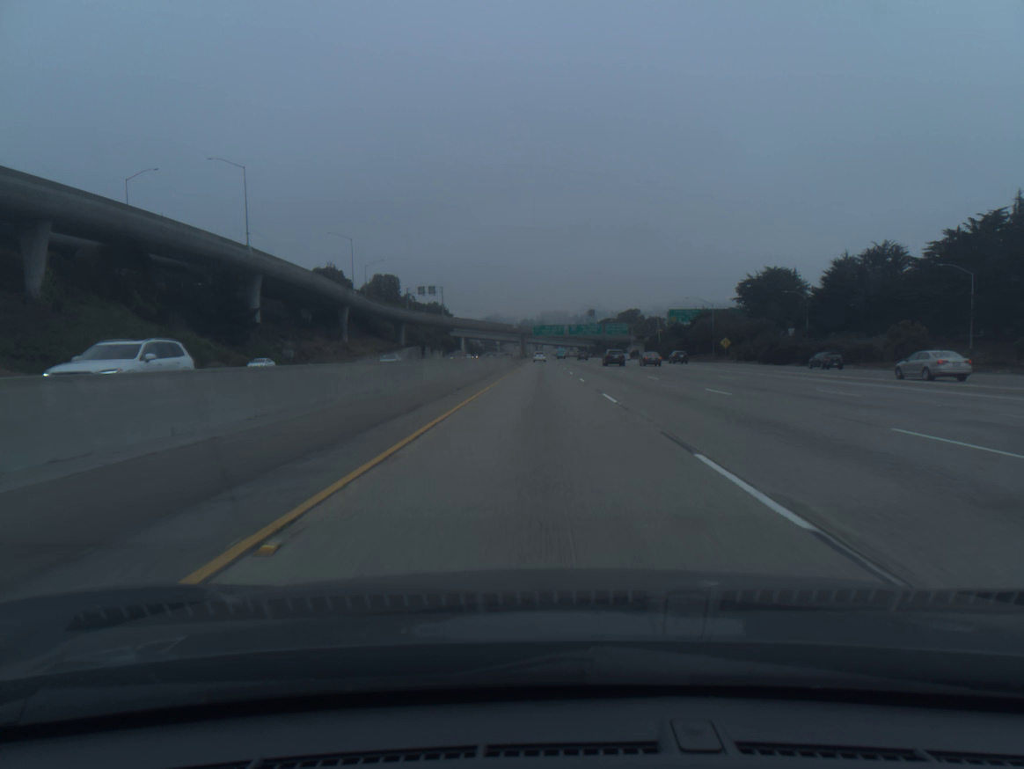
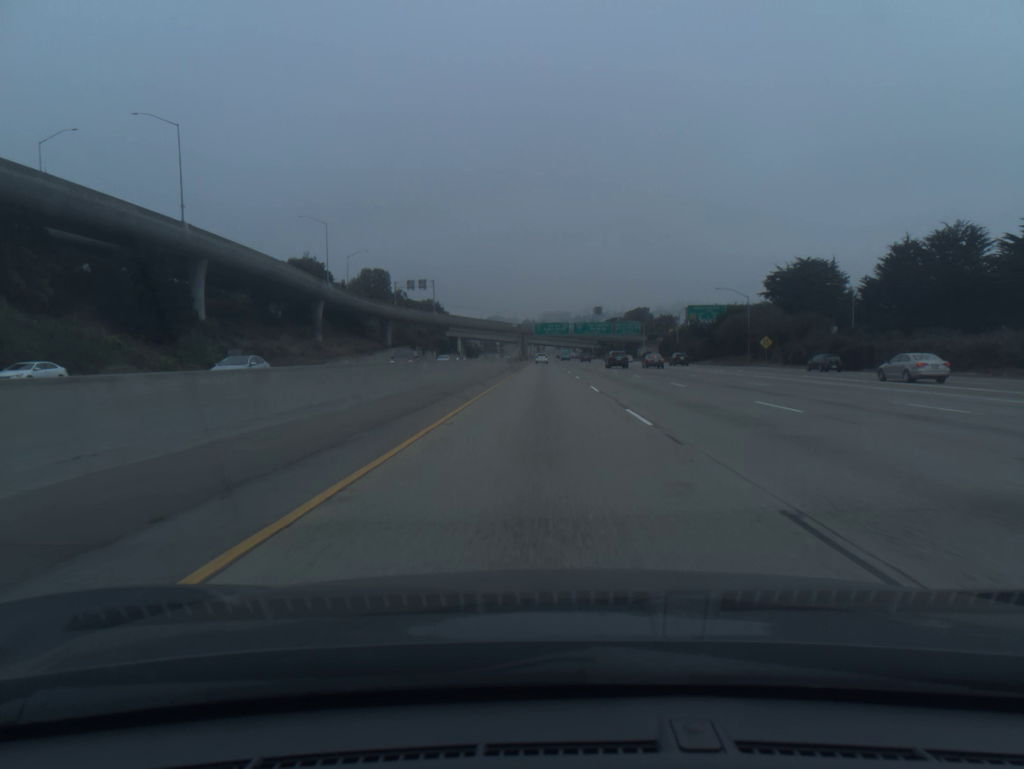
(0.0, +20.4) m; 0°
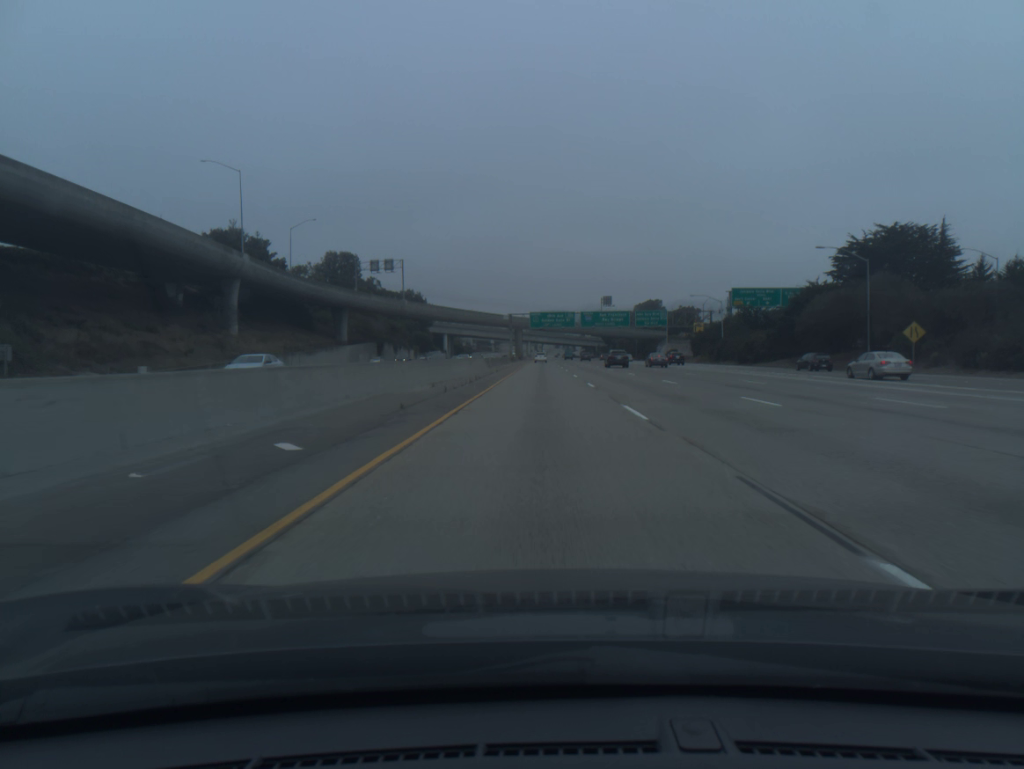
(0.0, +40.8) m; 0°
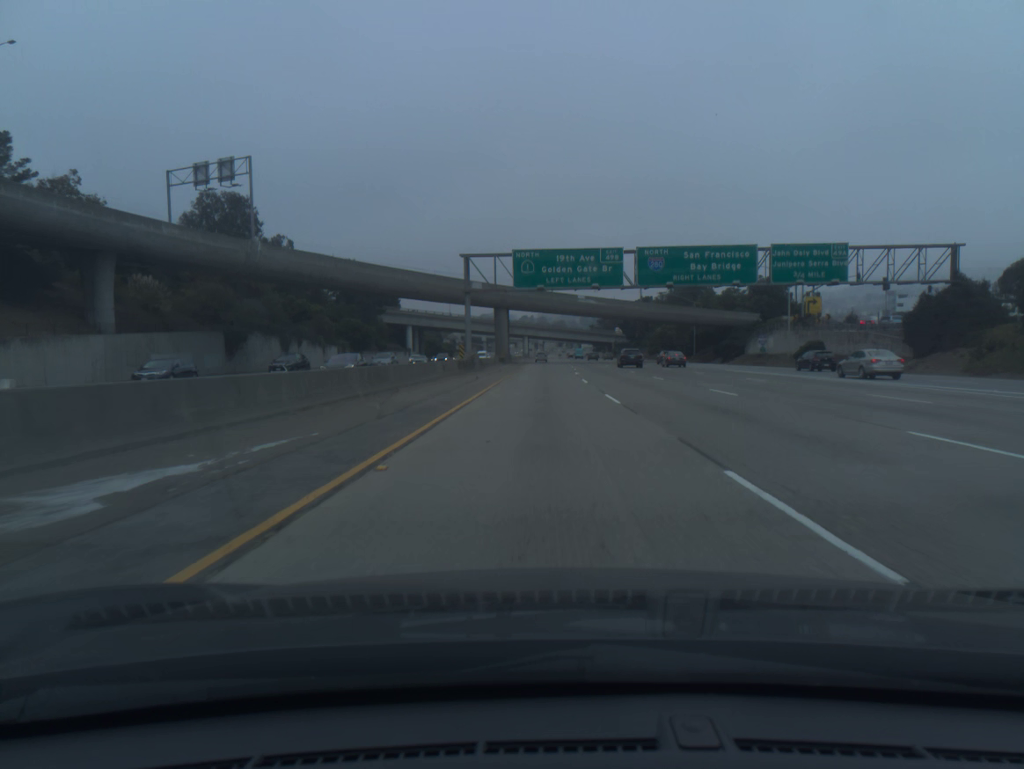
(0.0, +81.6) m; 0°
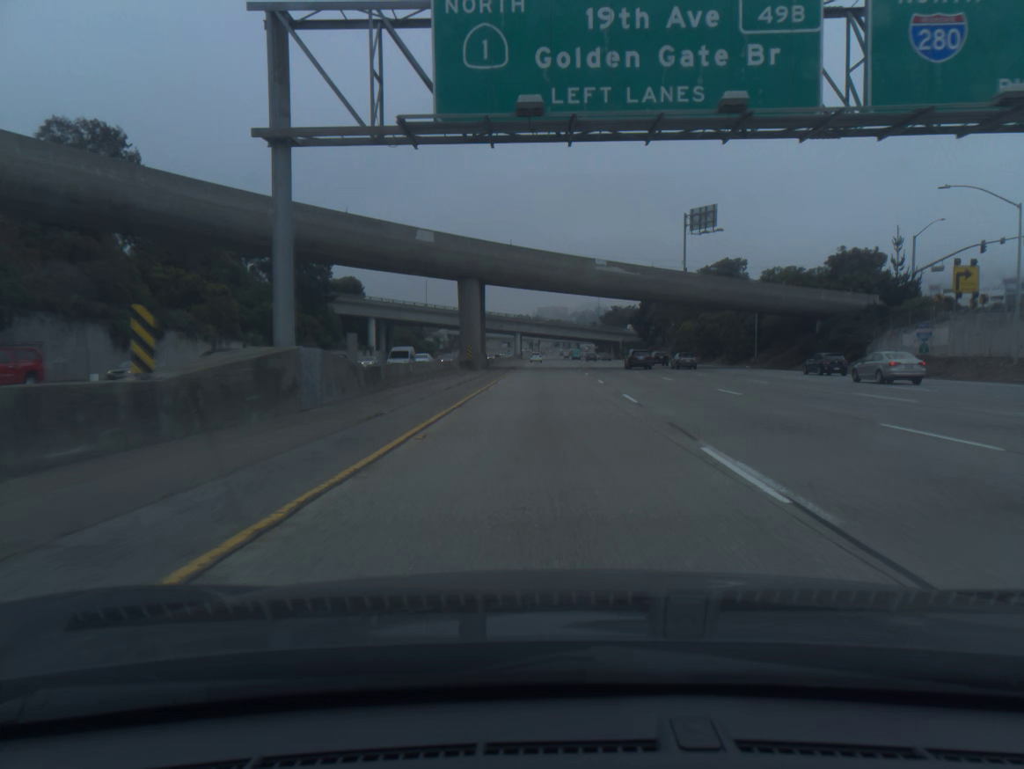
(+0.1, +40.8) m; 0°
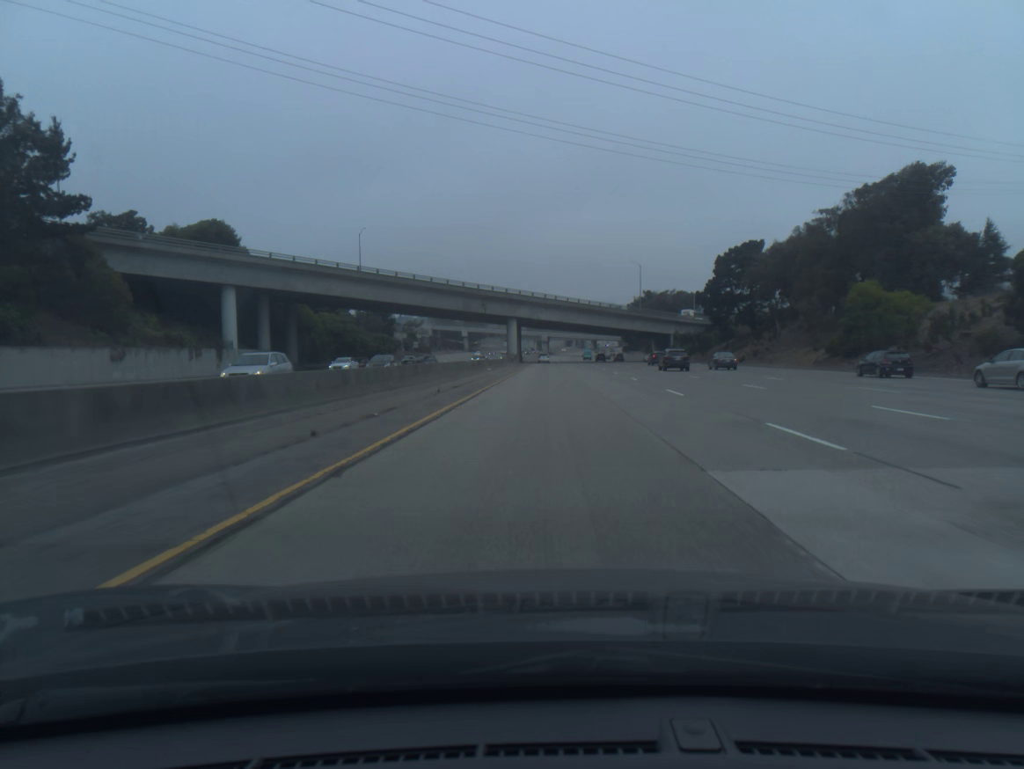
(-0.1, +81.4) m; -1°
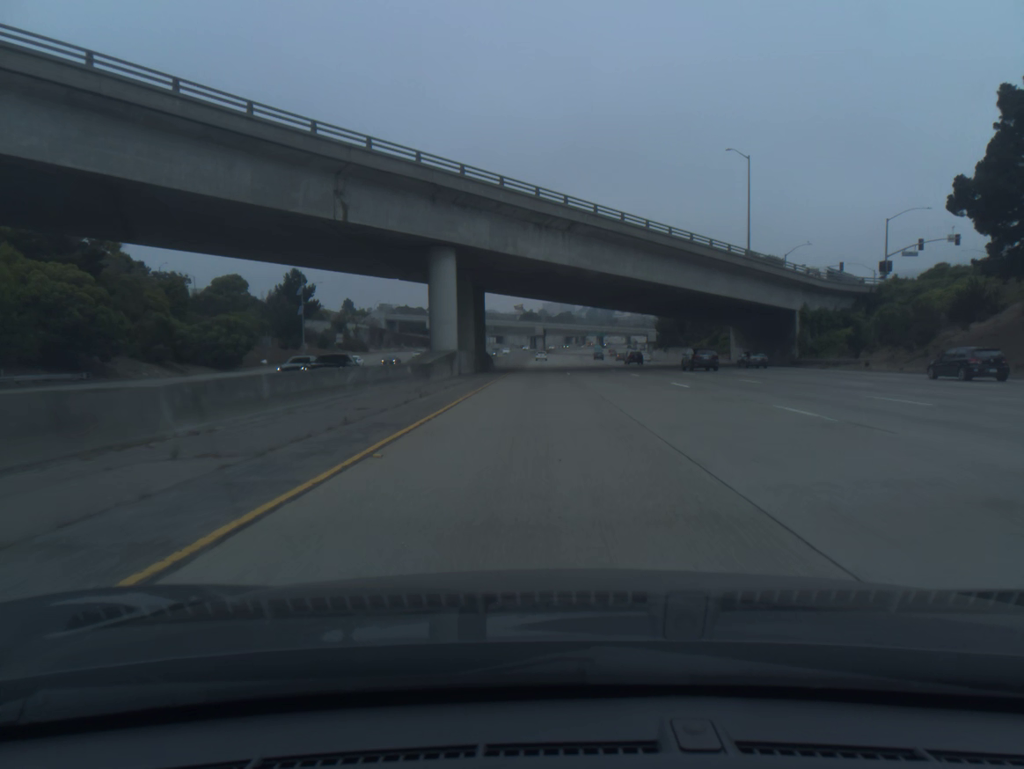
(+0.4, +81.3) m; 0°
